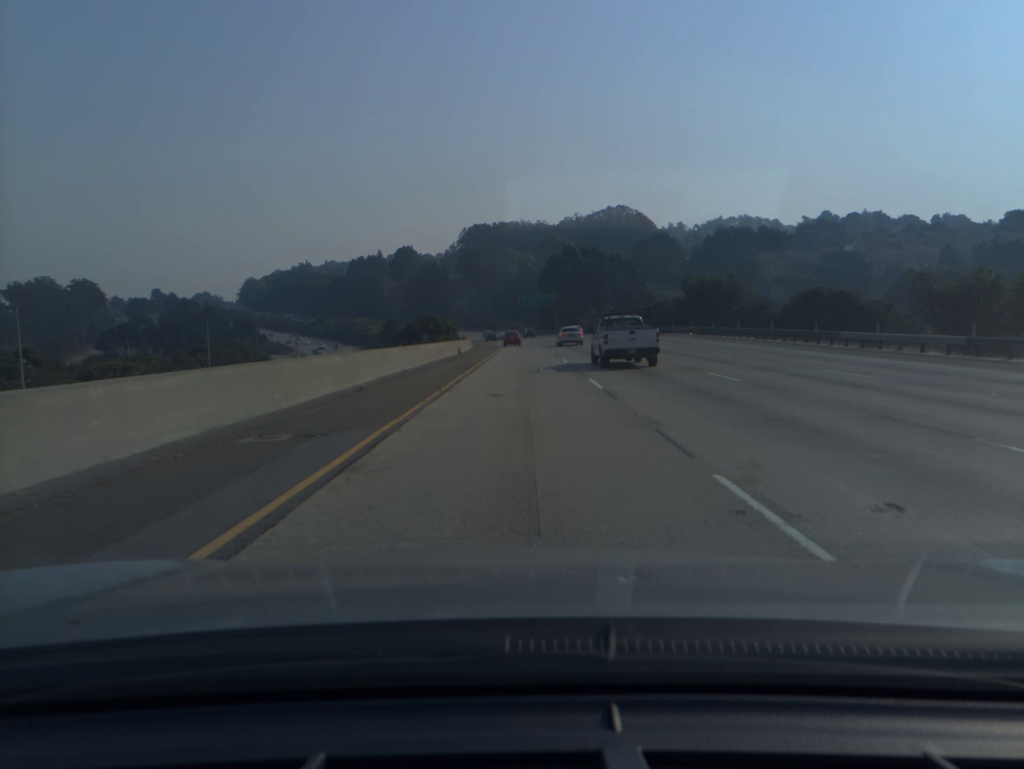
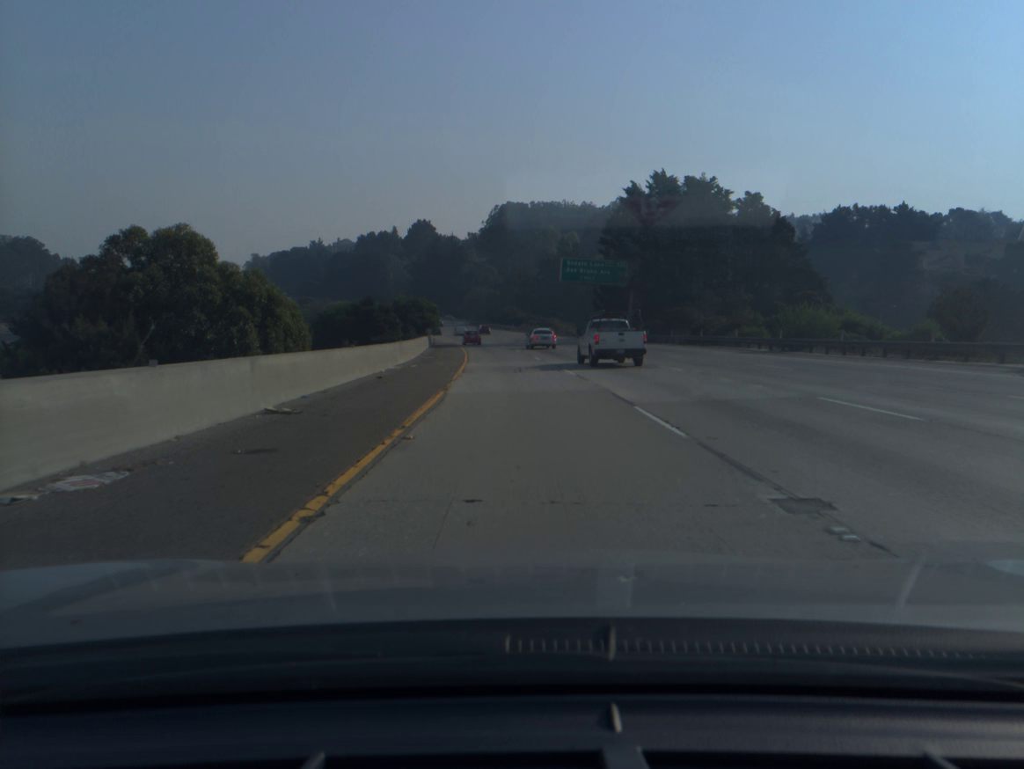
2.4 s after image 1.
(-0.8, +81.3) m; -2°
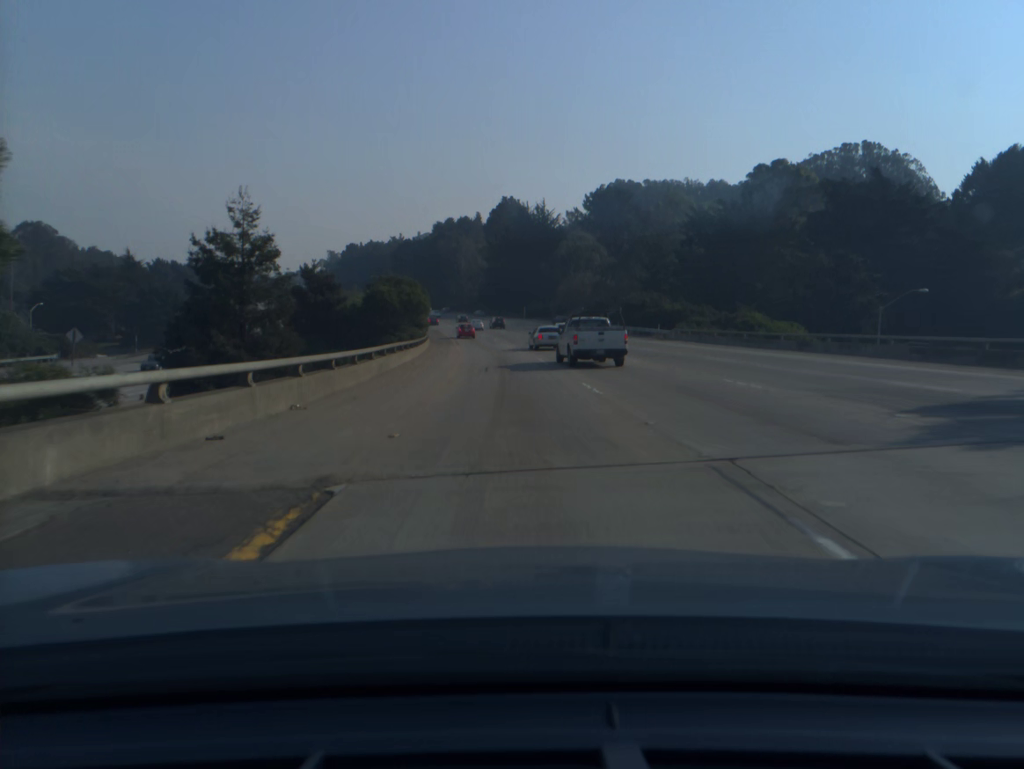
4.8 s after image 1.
(-5.2, +81.1) m; -7°
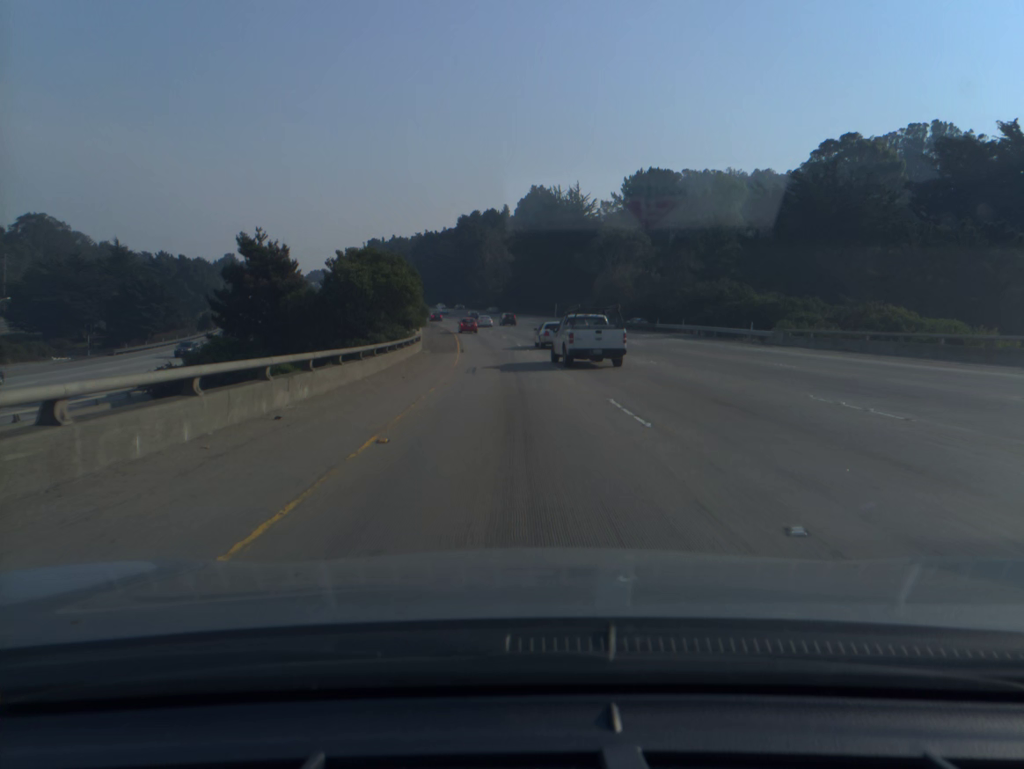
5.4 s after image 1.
(-0.3, +20.4) m; -2°
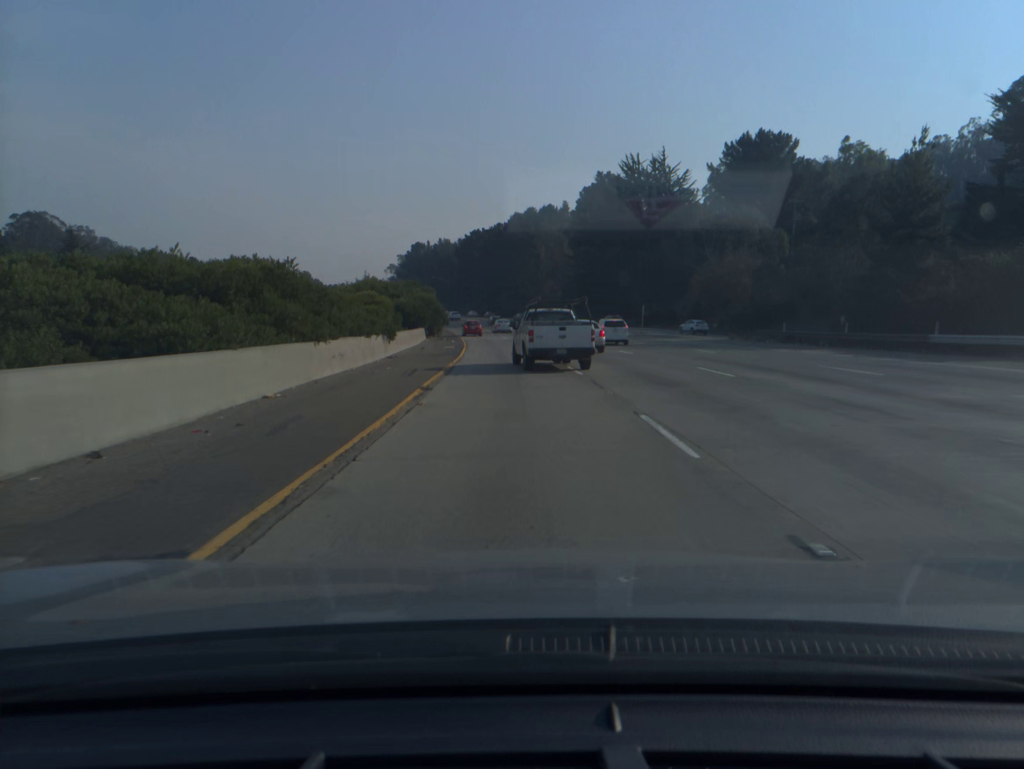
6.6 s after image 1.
(-1.5, +40.6) m; -4°
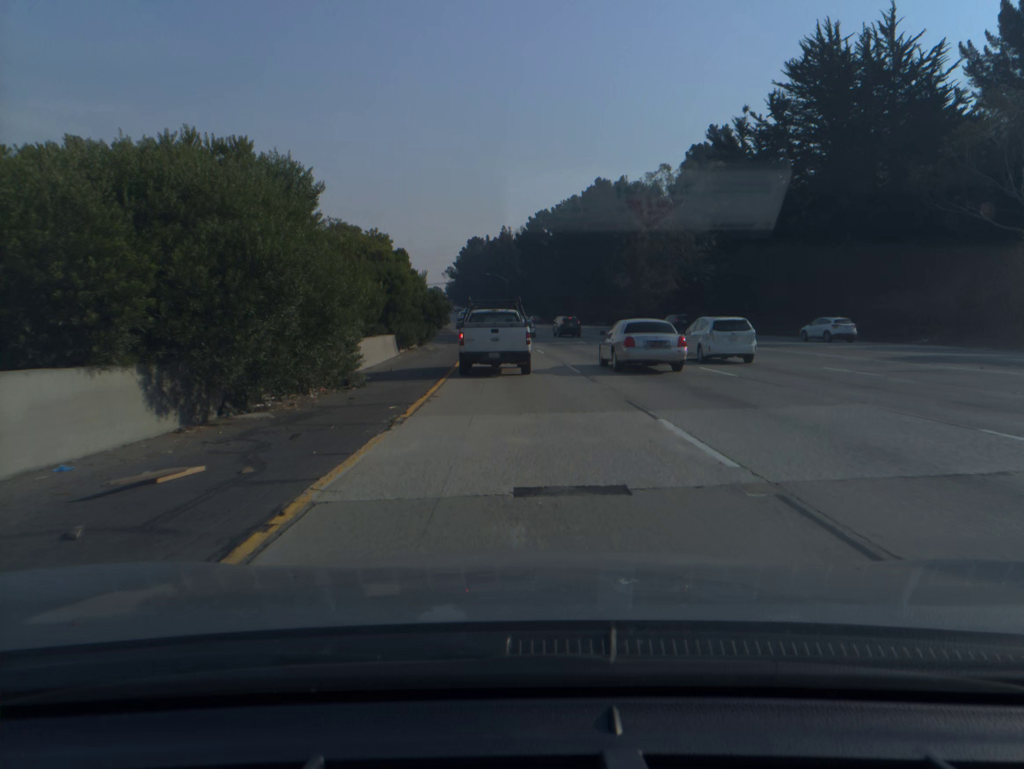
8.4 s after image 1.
(-2.7, +57.2) m; -5°
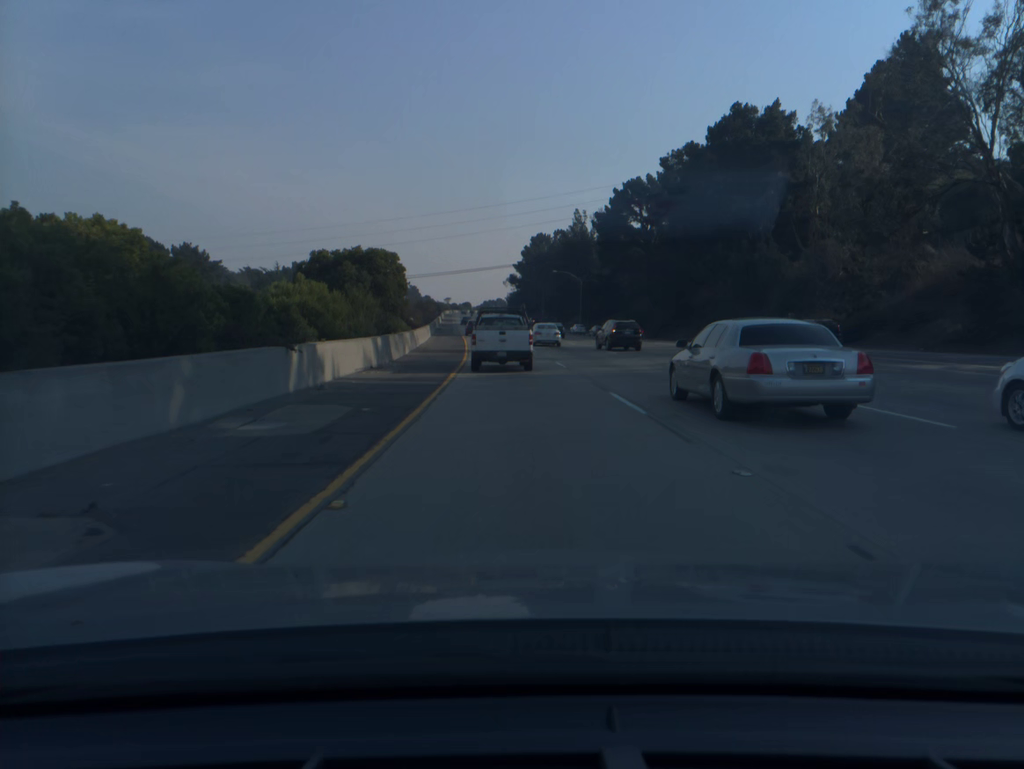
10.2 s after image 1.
(-2.2, +53.1) m; -5°
